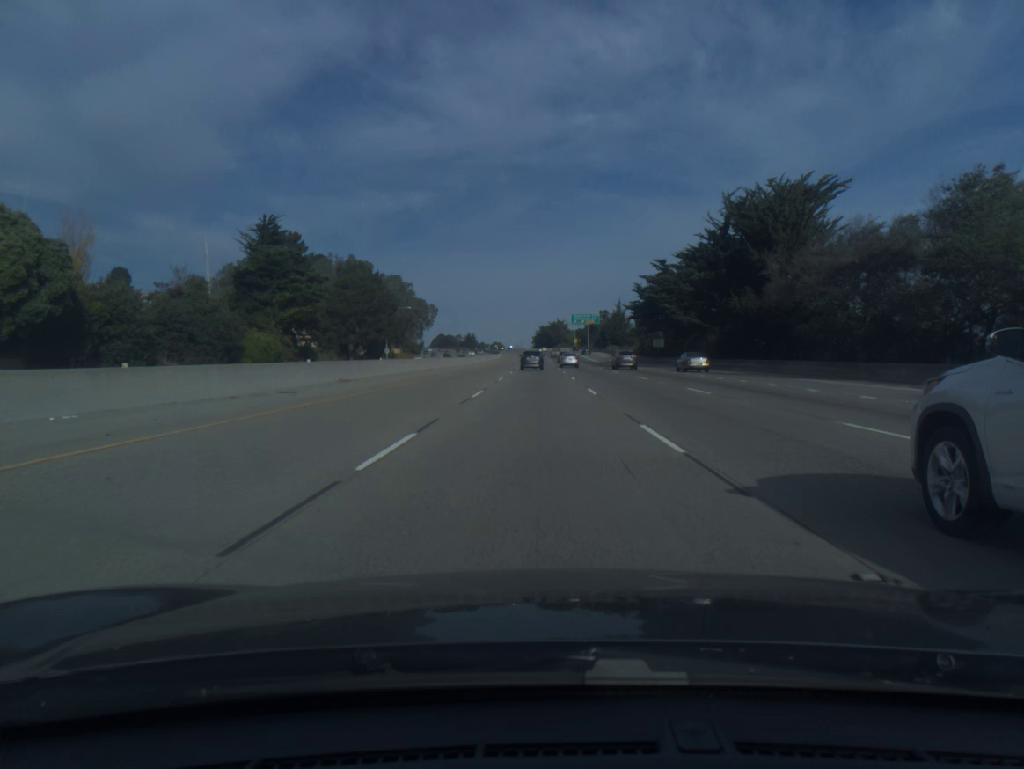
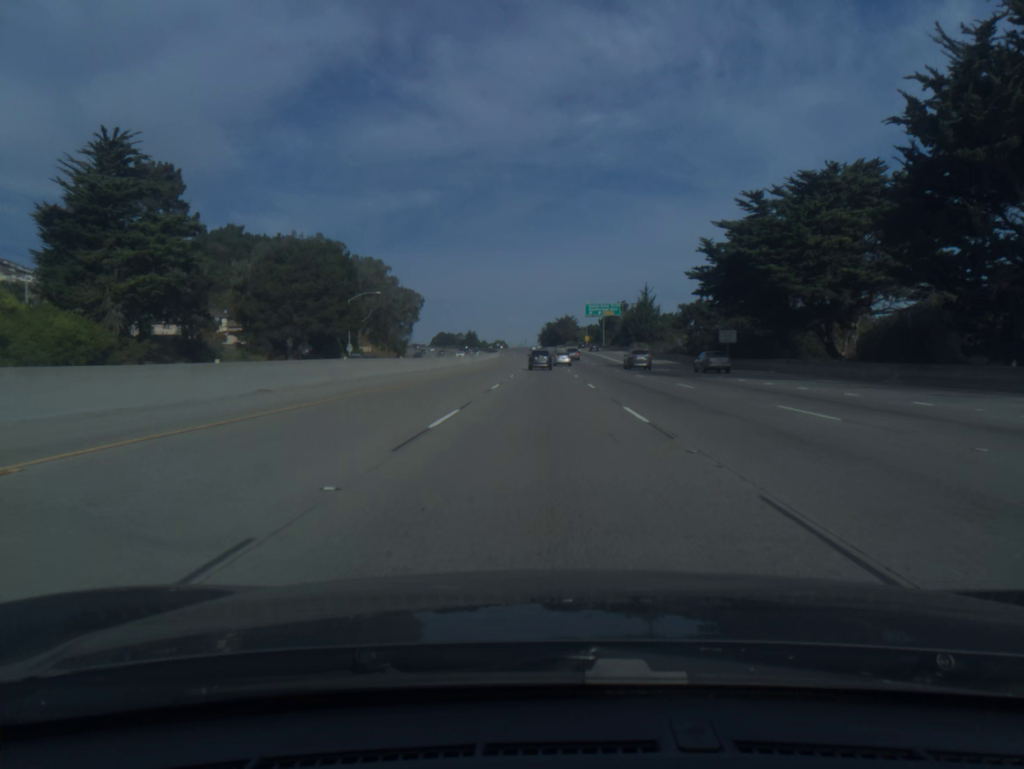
(-0.2, +39.3) m; 0°
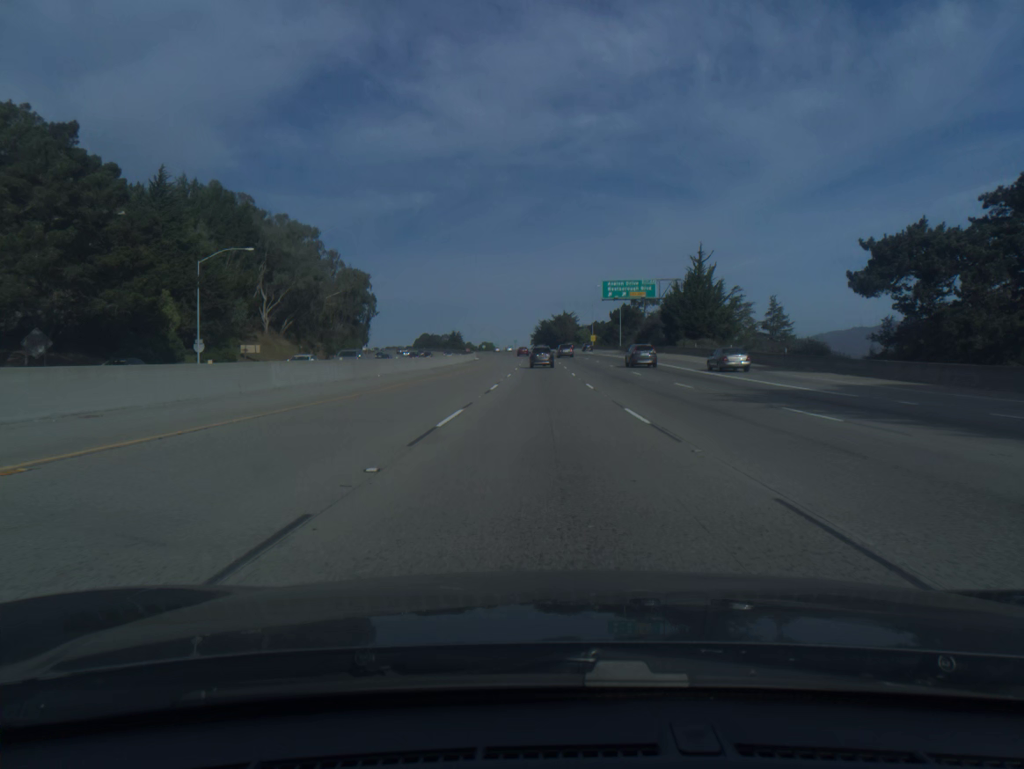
(+0.1, +58.2) m; 0°
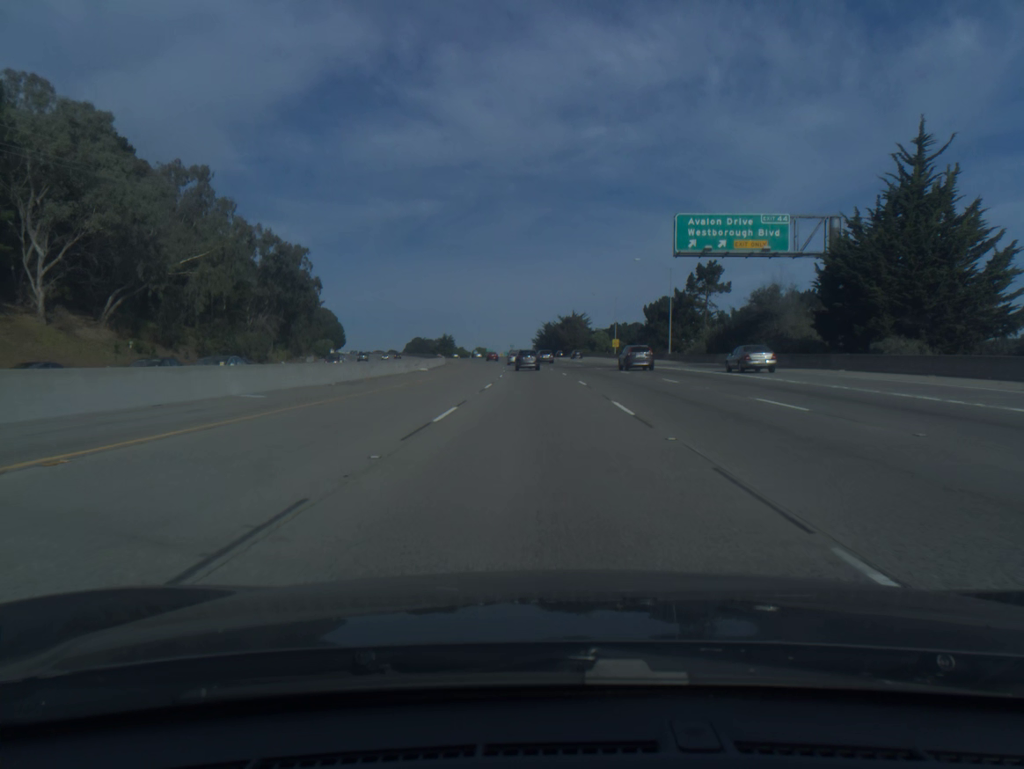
(0.0, +57.4) m; 0°
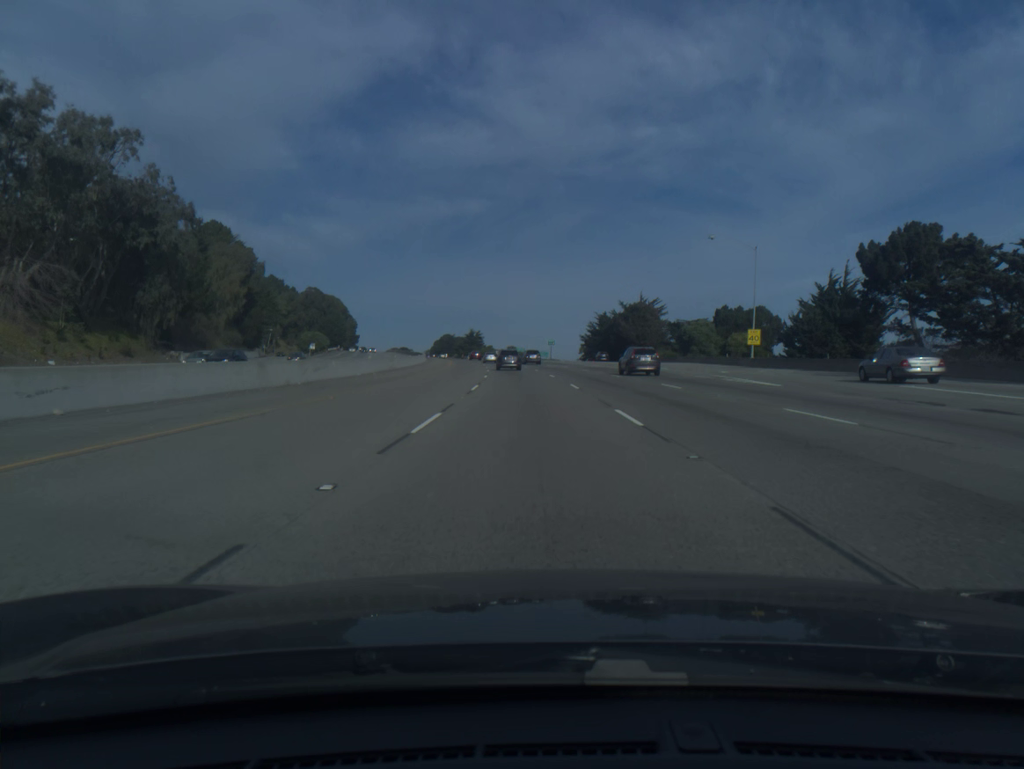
(-1.6, +75.1) m; -3°
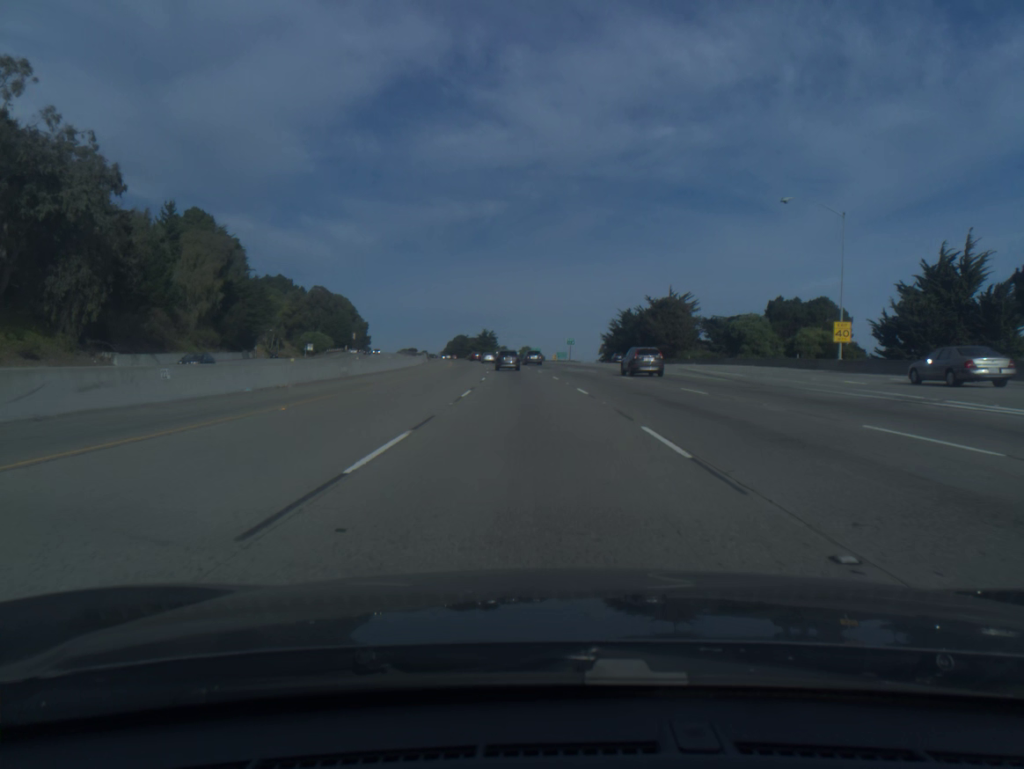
(-0.2, +18.6) m; -1°
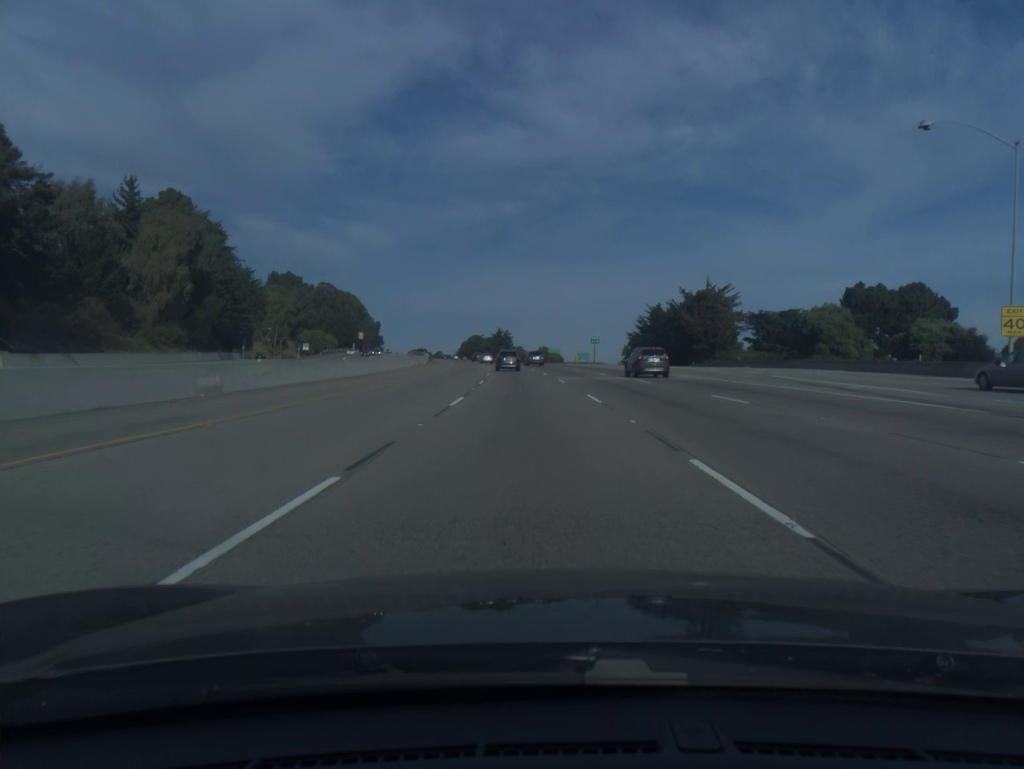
(-0.2, +18.6) m; -1°
